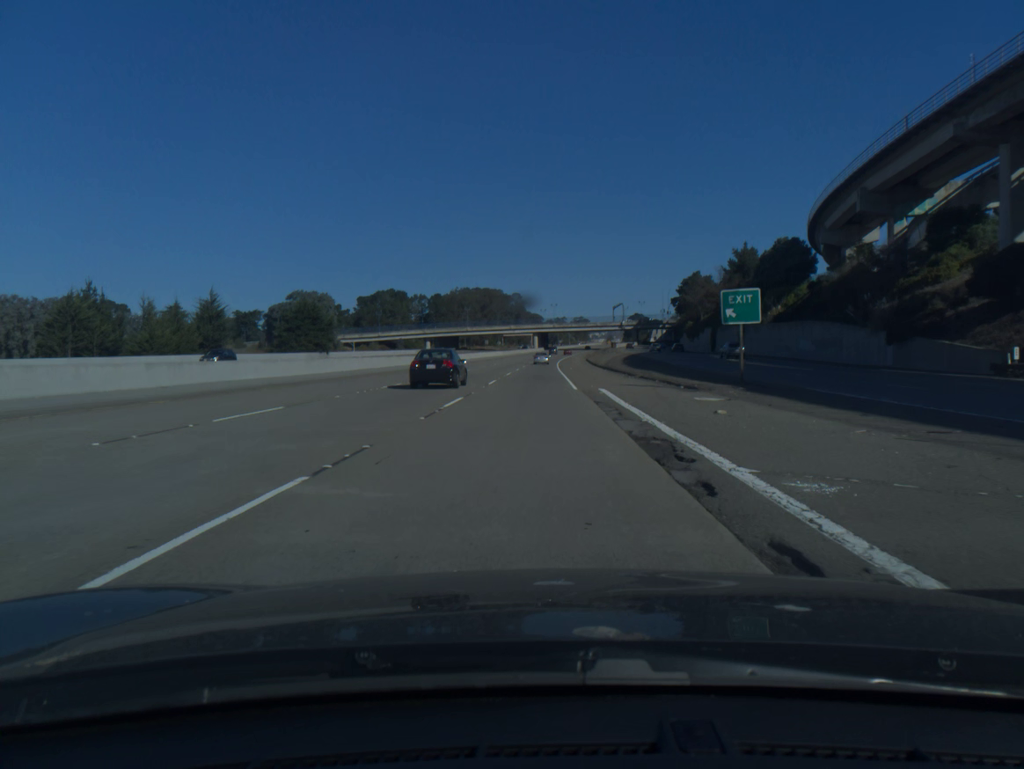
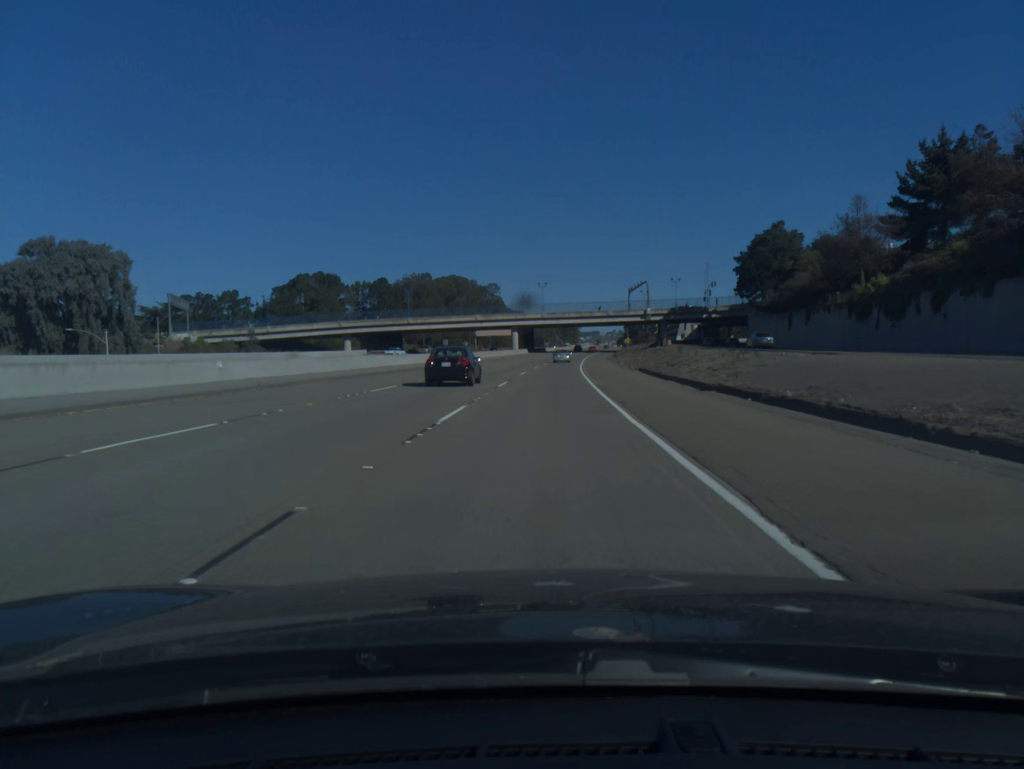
(+0.3, +91.4) m; +1°
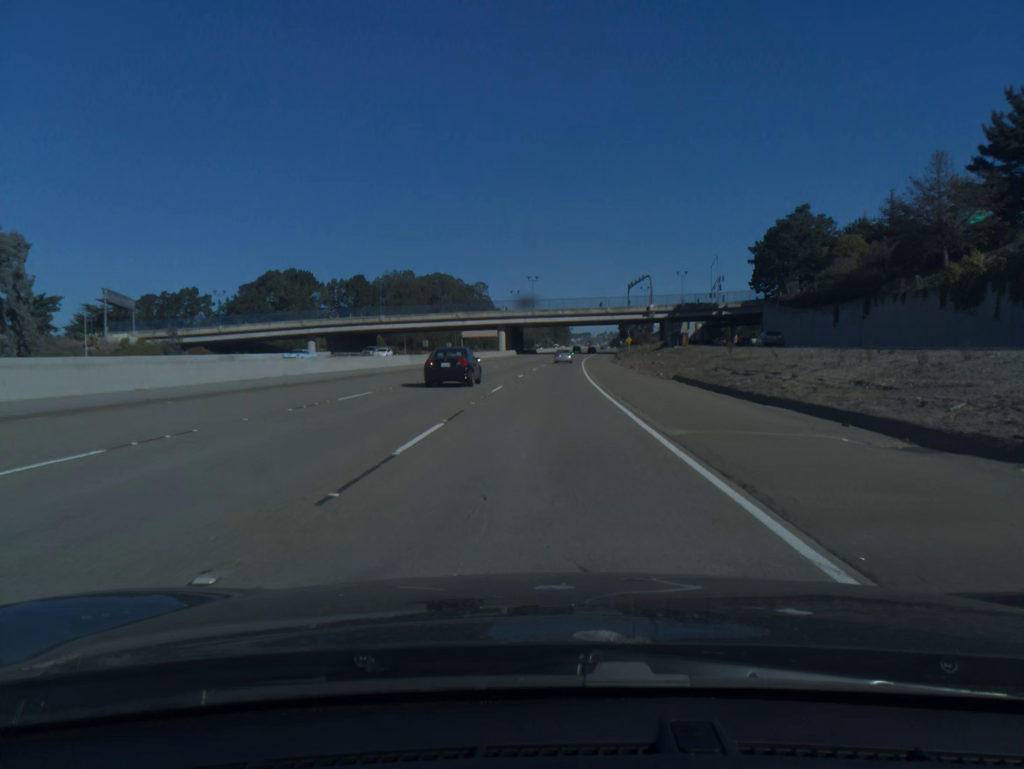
(+0.1, +18.2) m; +1°
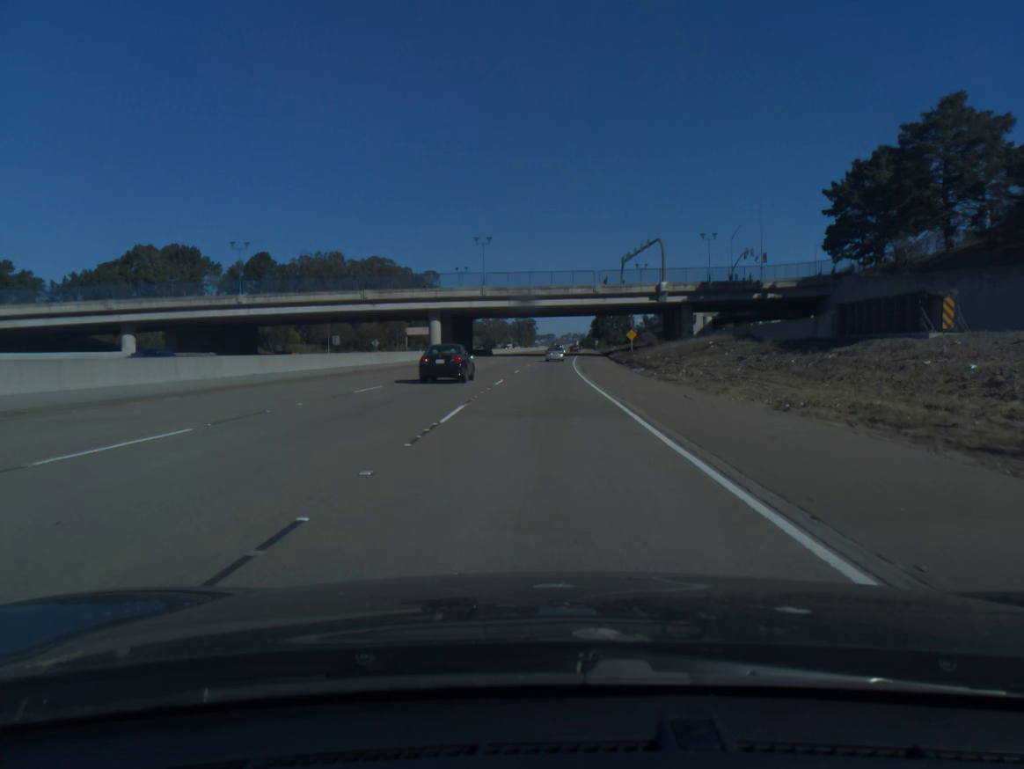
(+1.2, +54.4) m; +3°
